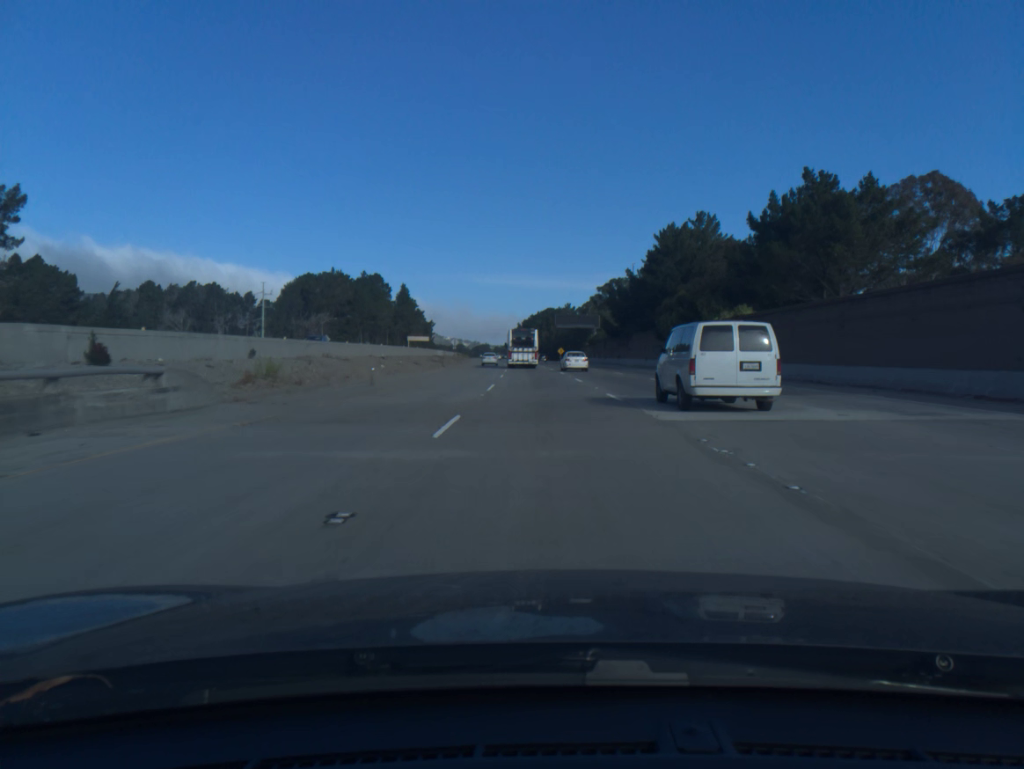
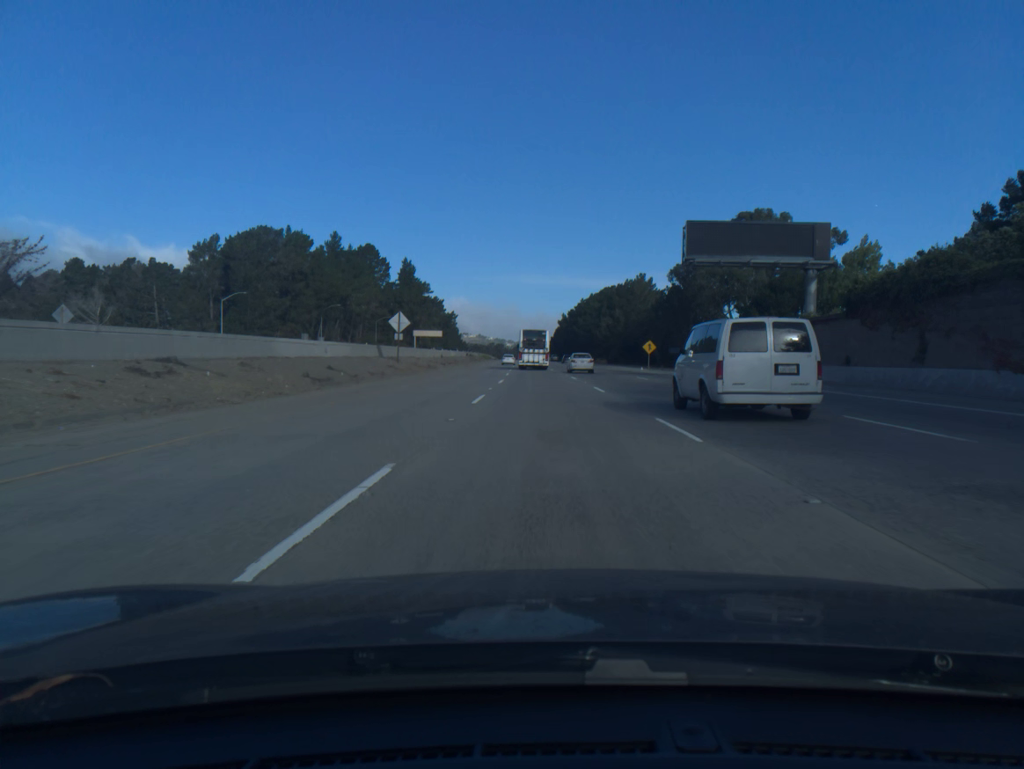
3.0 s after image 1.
(-2.6, +96.4) m; -3°
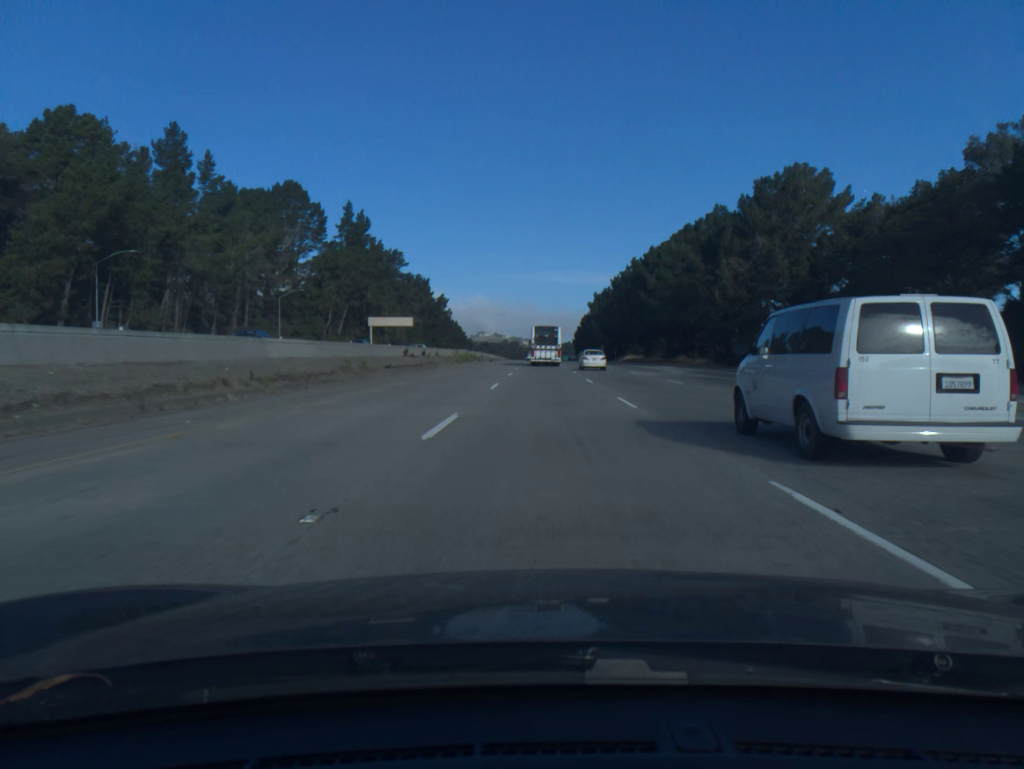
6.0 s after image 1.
(-1.6, +95.9) m; -1°
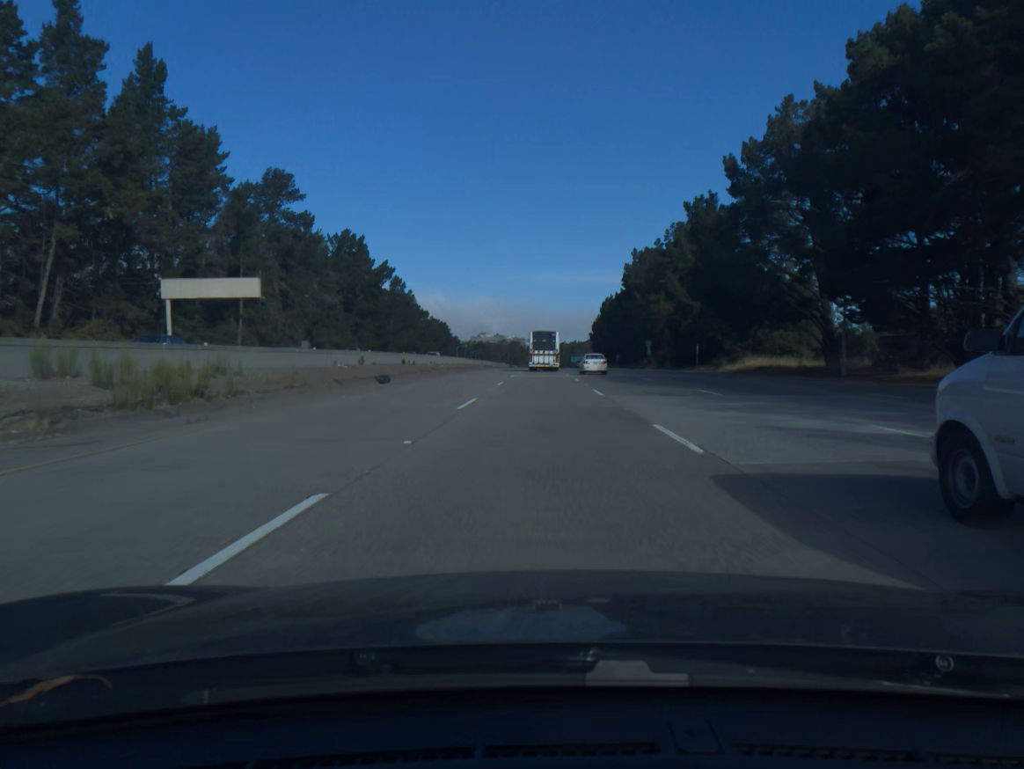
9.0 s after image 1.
(0.0, +95.7) m; 0°
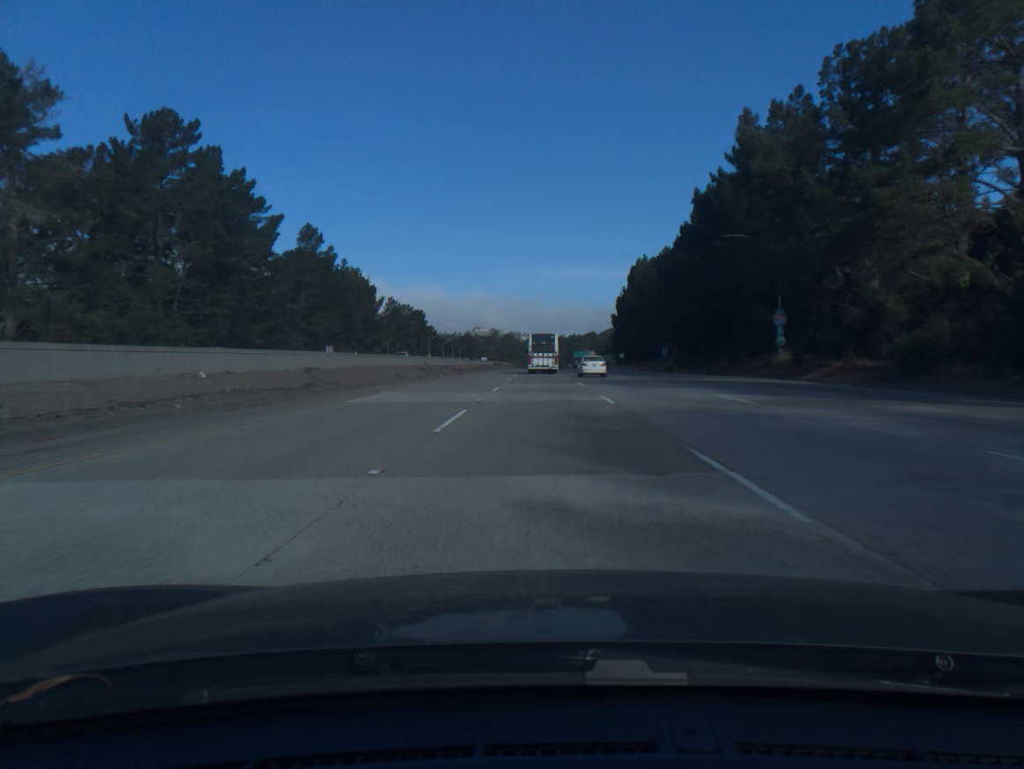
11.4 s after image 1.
(0.0, +76.8) m; 0°
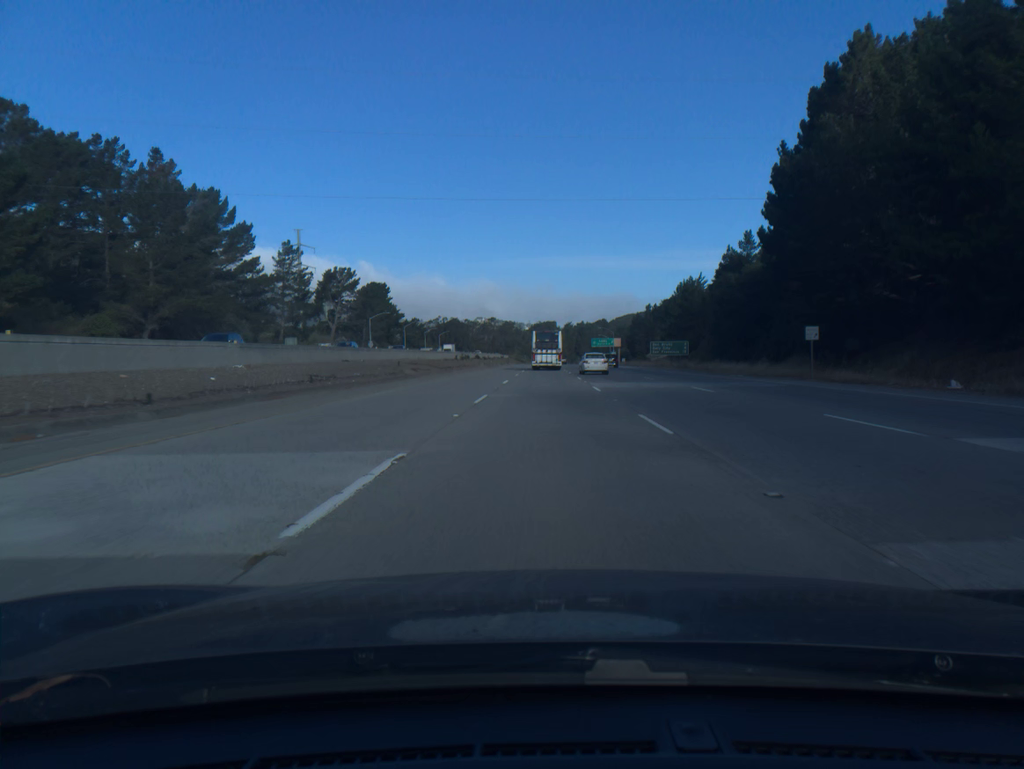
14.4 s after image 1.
(-0.2, +96.4) m; 0°
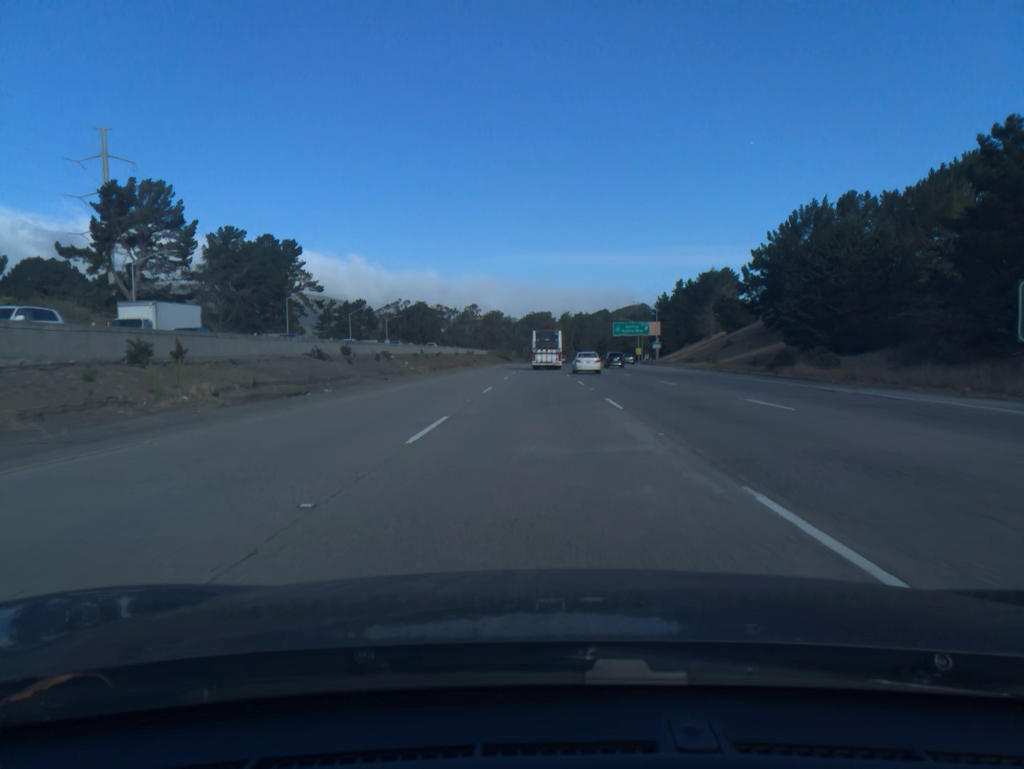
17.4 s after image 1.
(+0.5, +96.6) m; 0°
